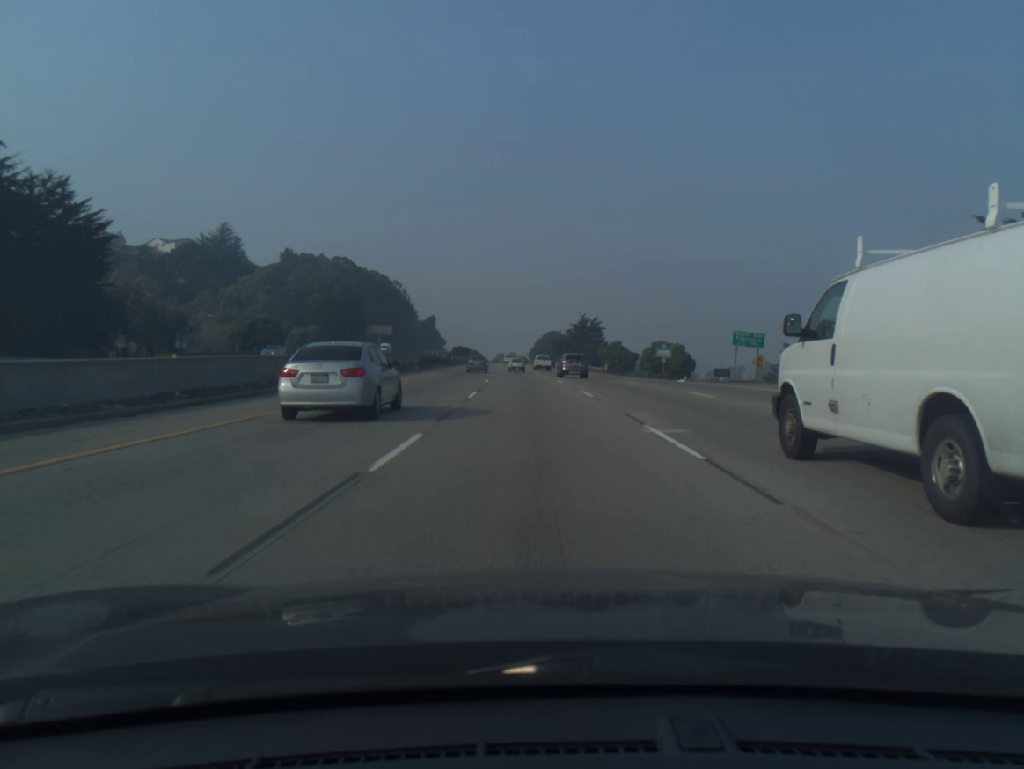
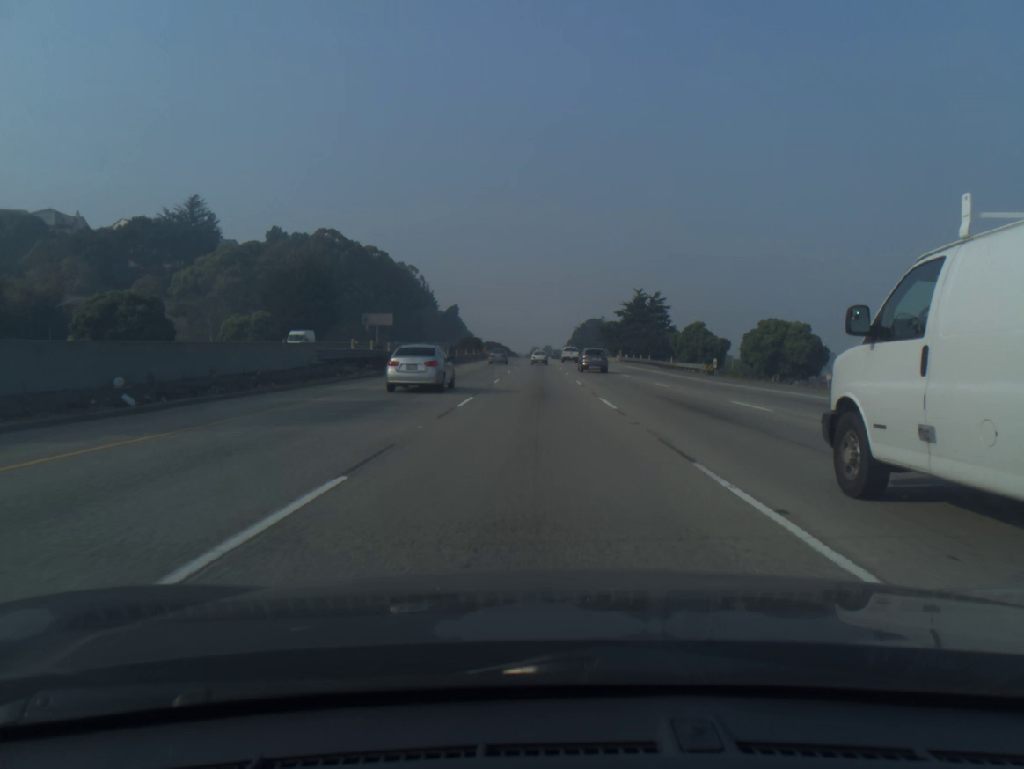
(-1.1, +48.6) m; -3°
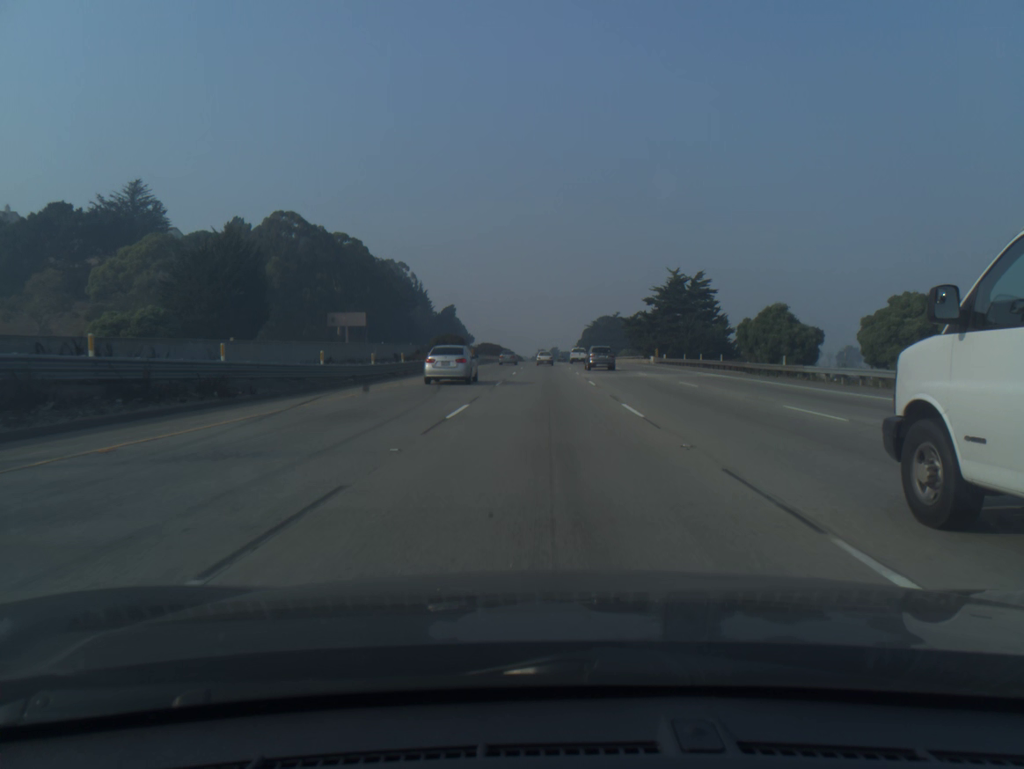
(-0.2, +32.9) m; -1°
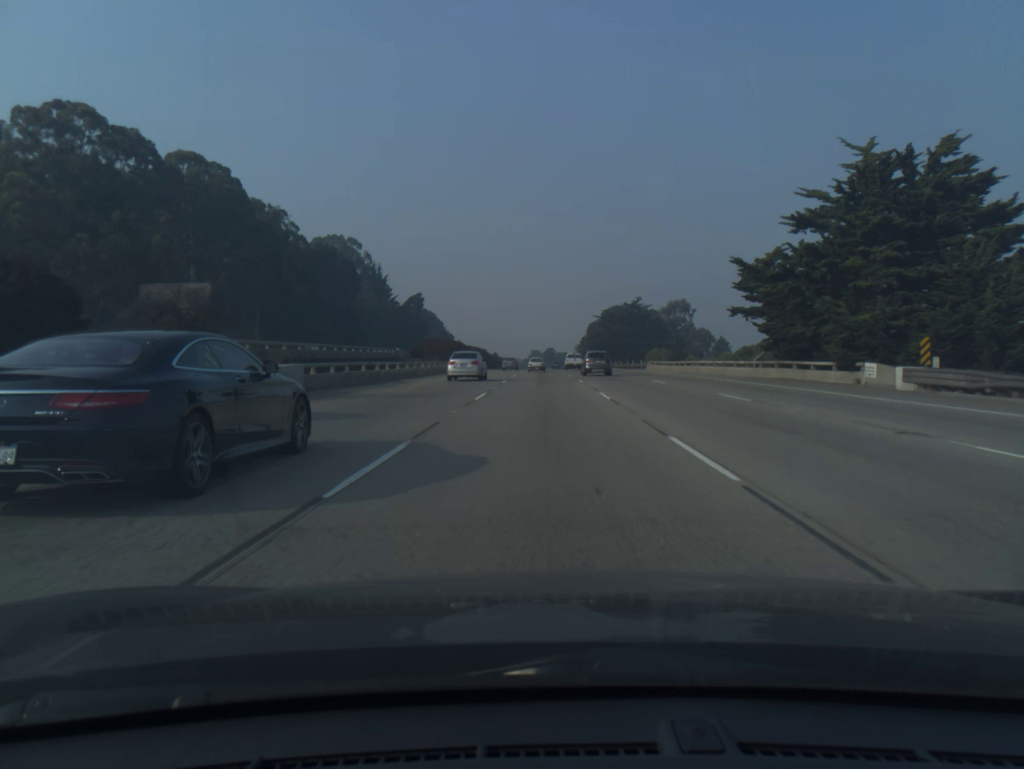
(+0.3, +66.2) m; +1°
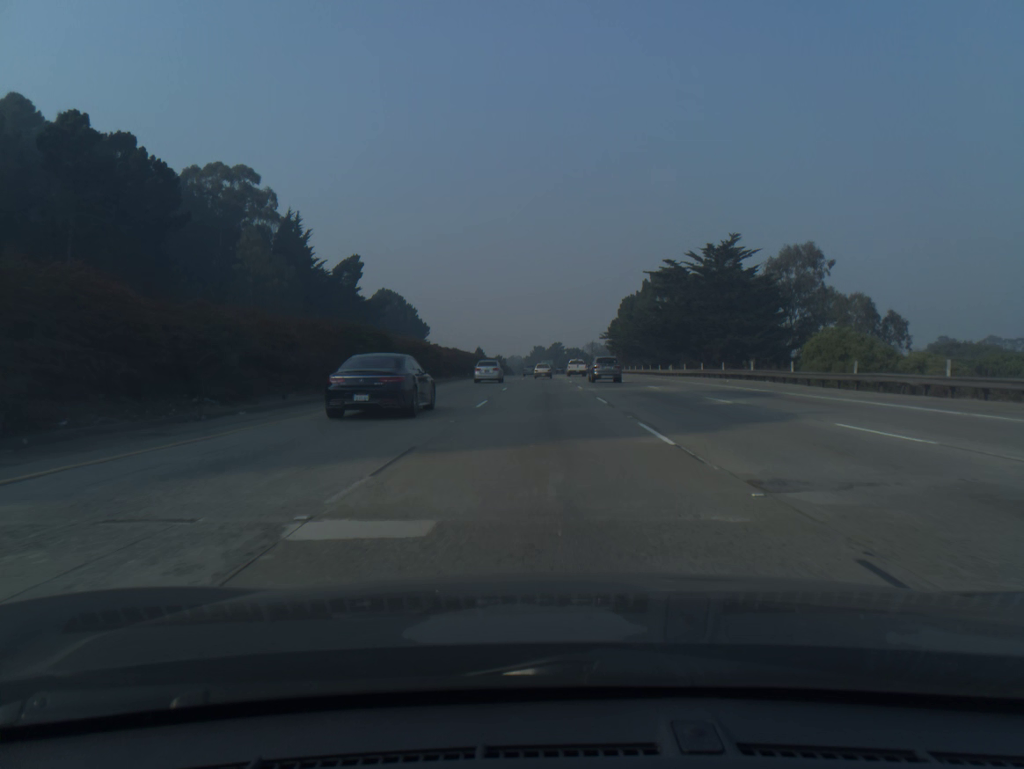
(-0.1, +83.0) m; 0°
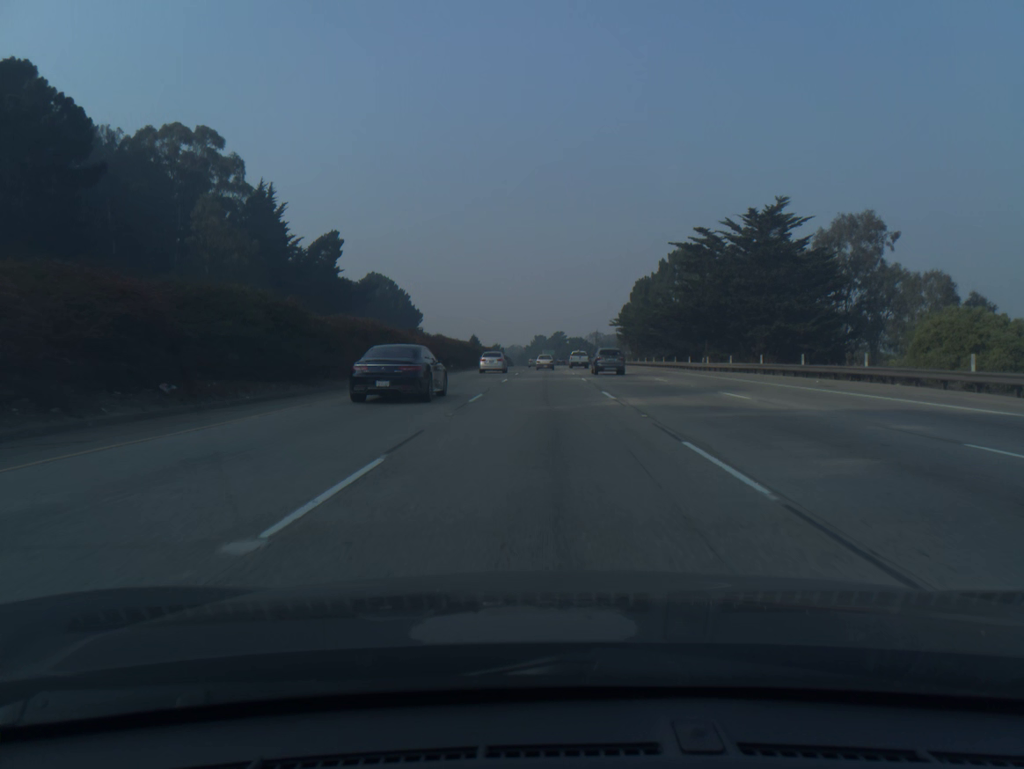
(0.0, +16.7) m; 0°
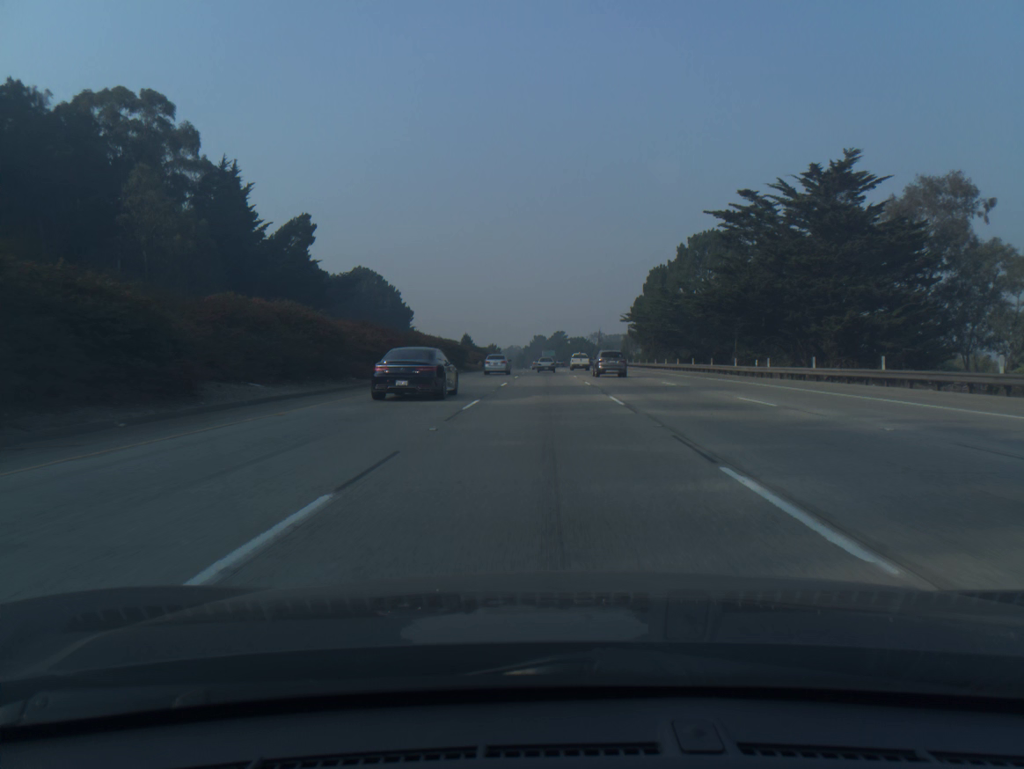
(0.0, +16.7) m; 0°
